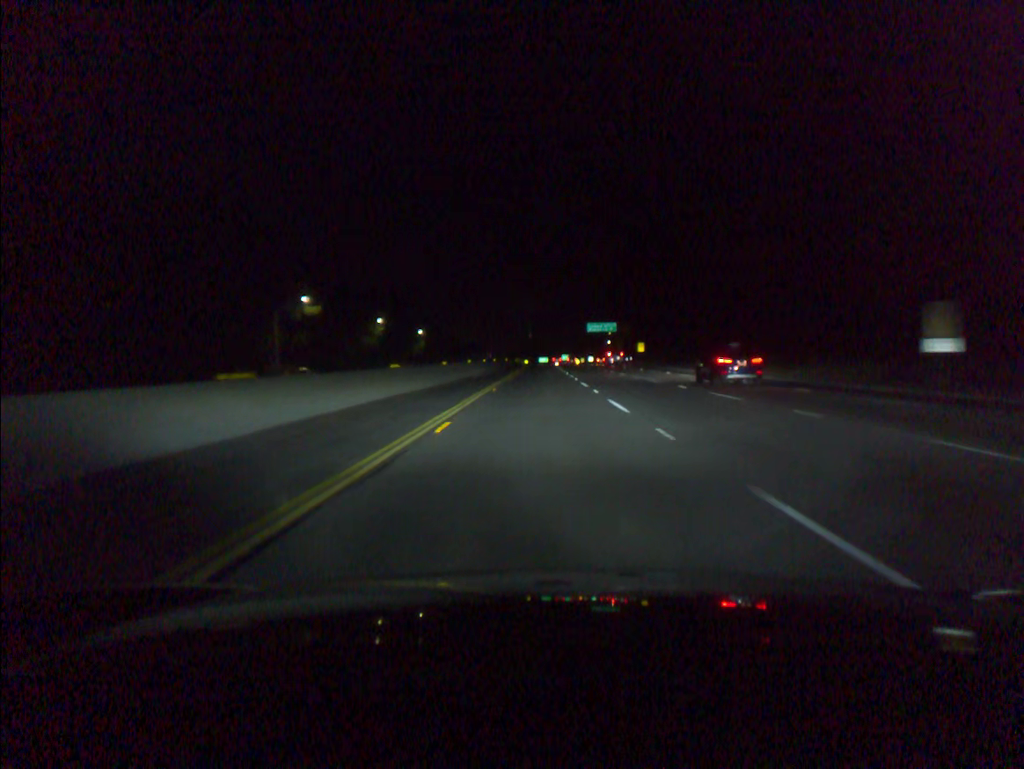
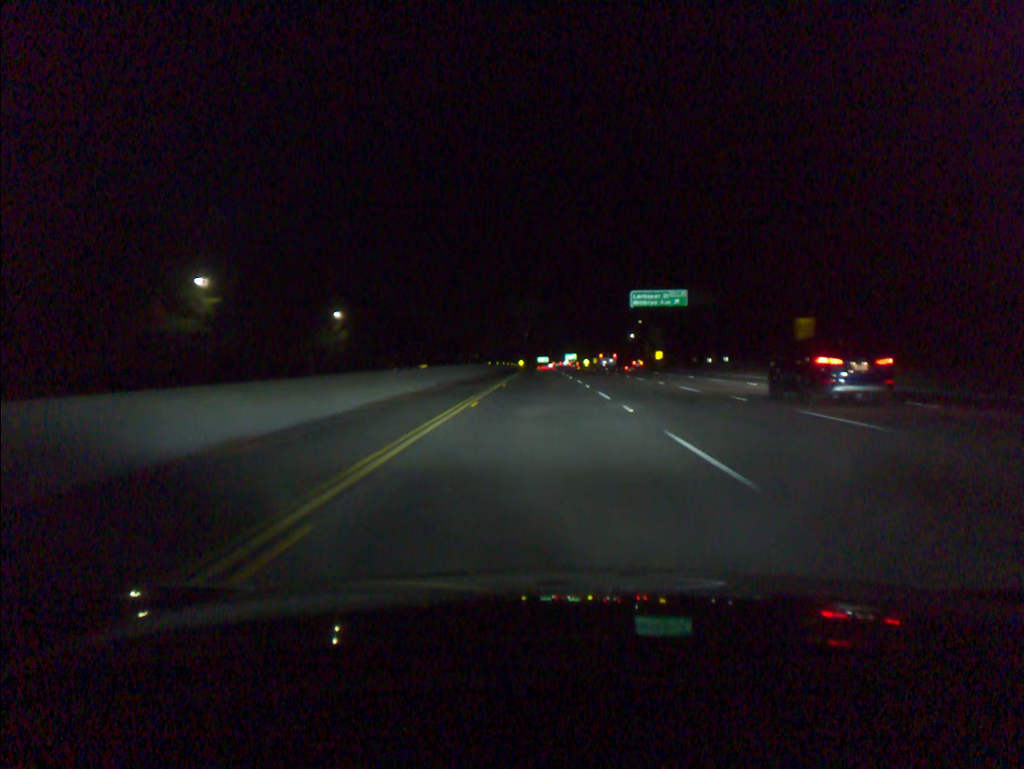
(+0.1, +81.7) m; 0°
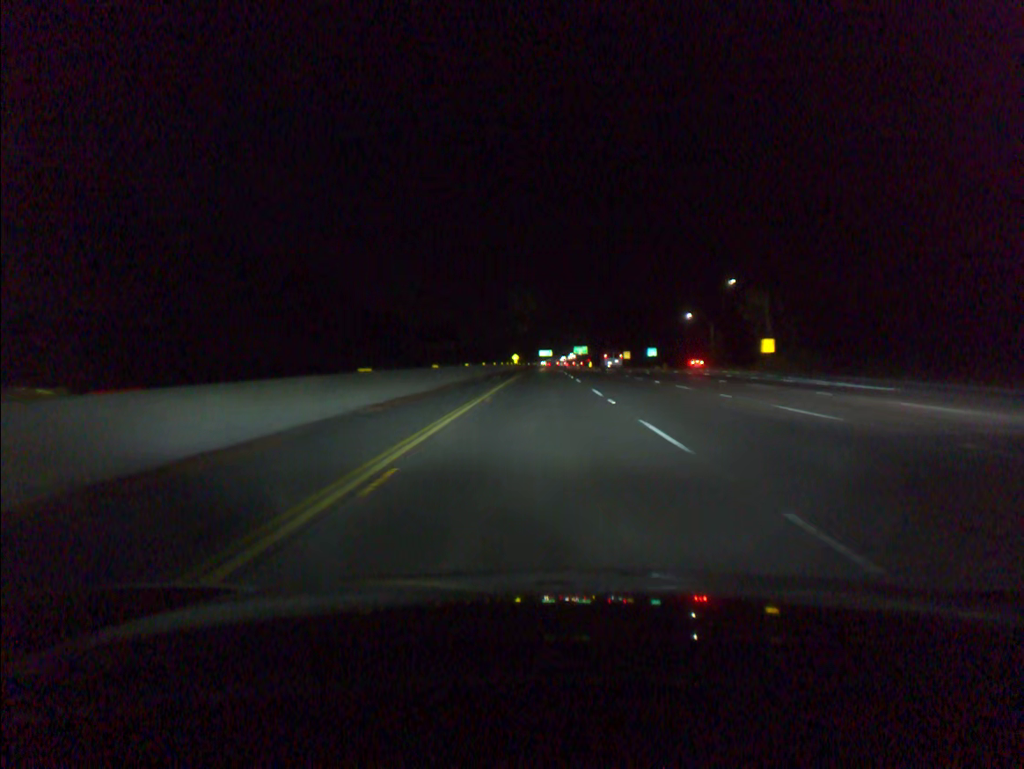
(0.0, +85.1) m; 0°
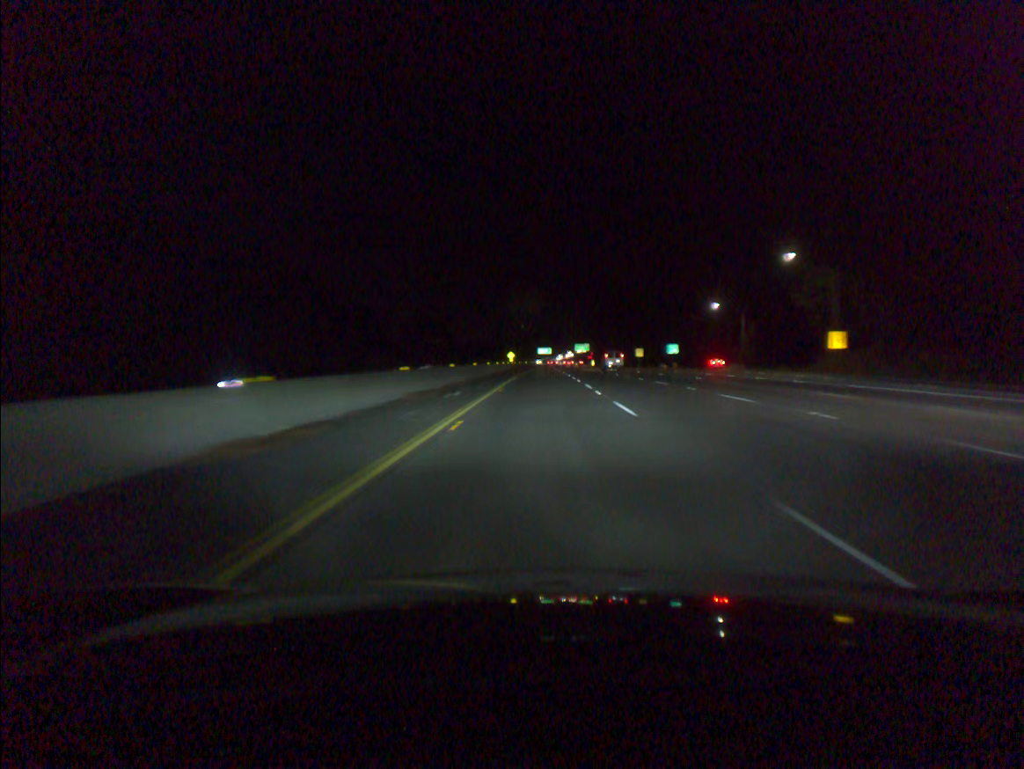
(0.0, +23.0) m; 0°
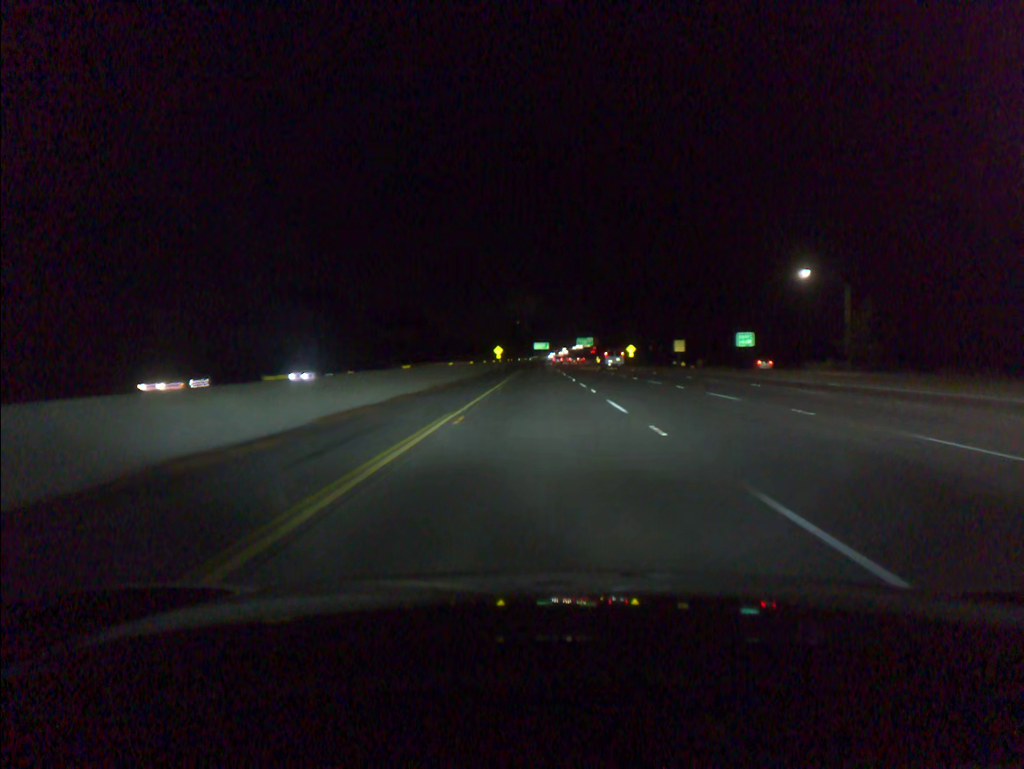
(+0.1, +42.8) m; 0°
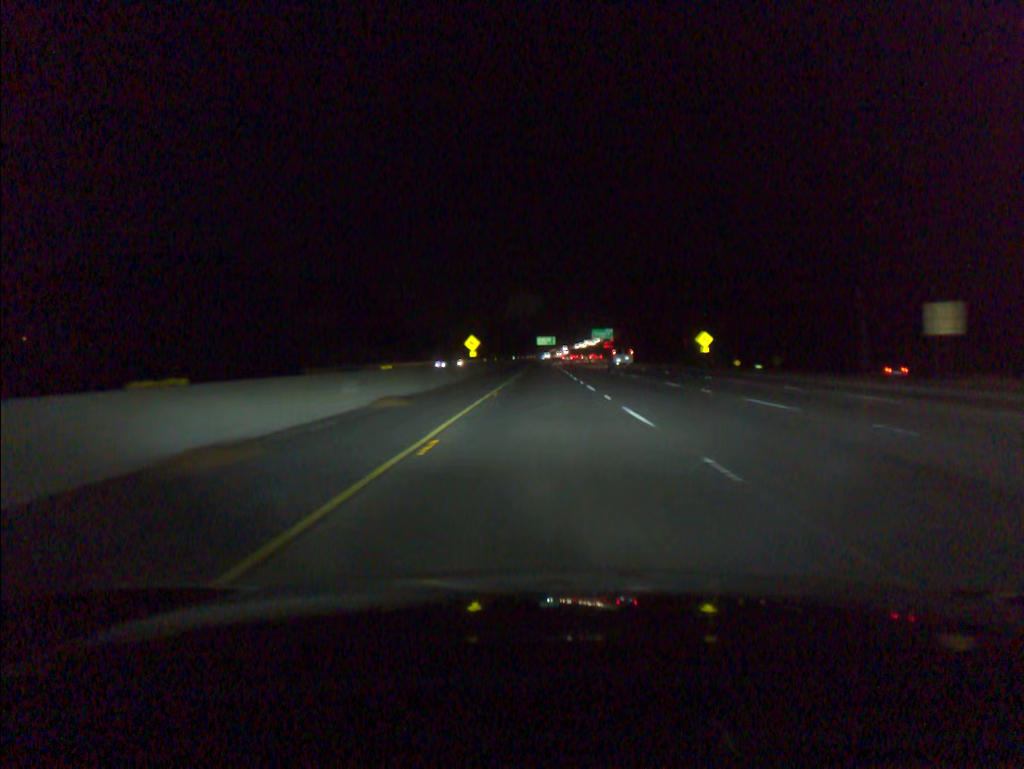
(-0.2, +62.6) m; 0°
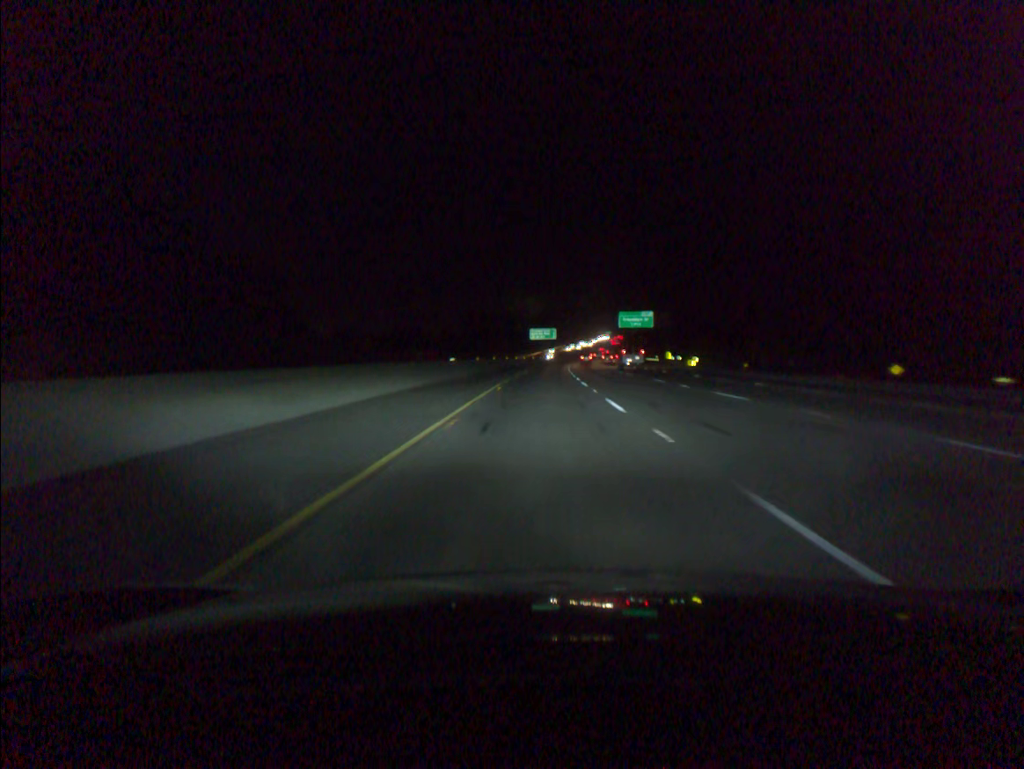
(+0.2, +84.0) m; 0°
